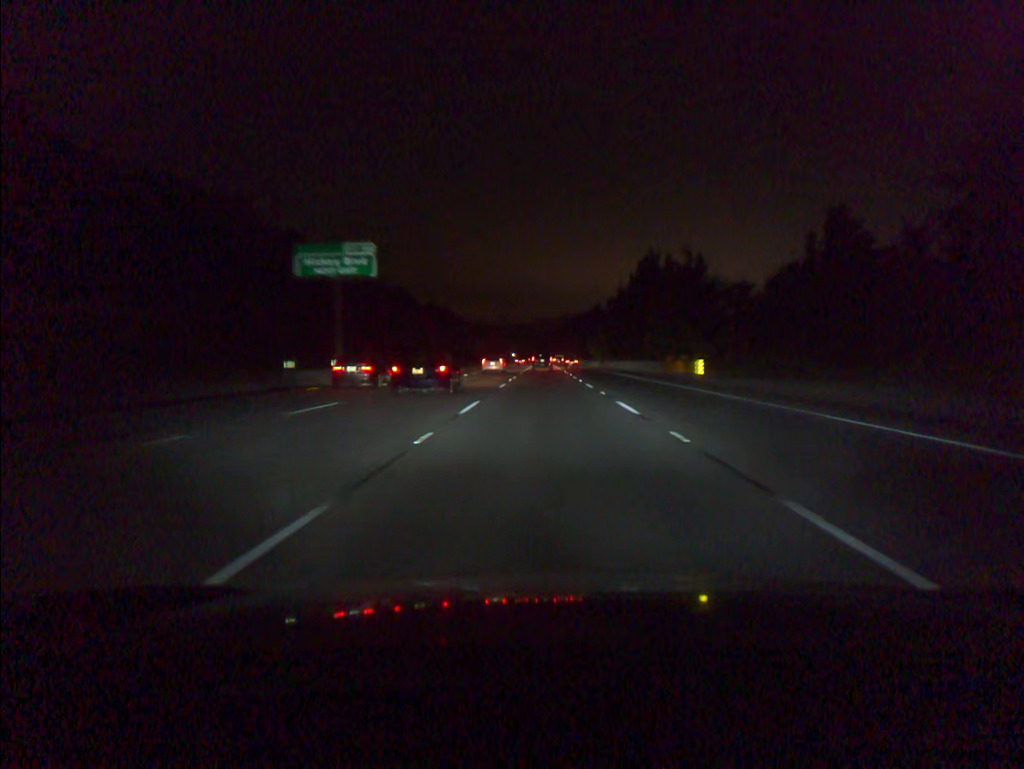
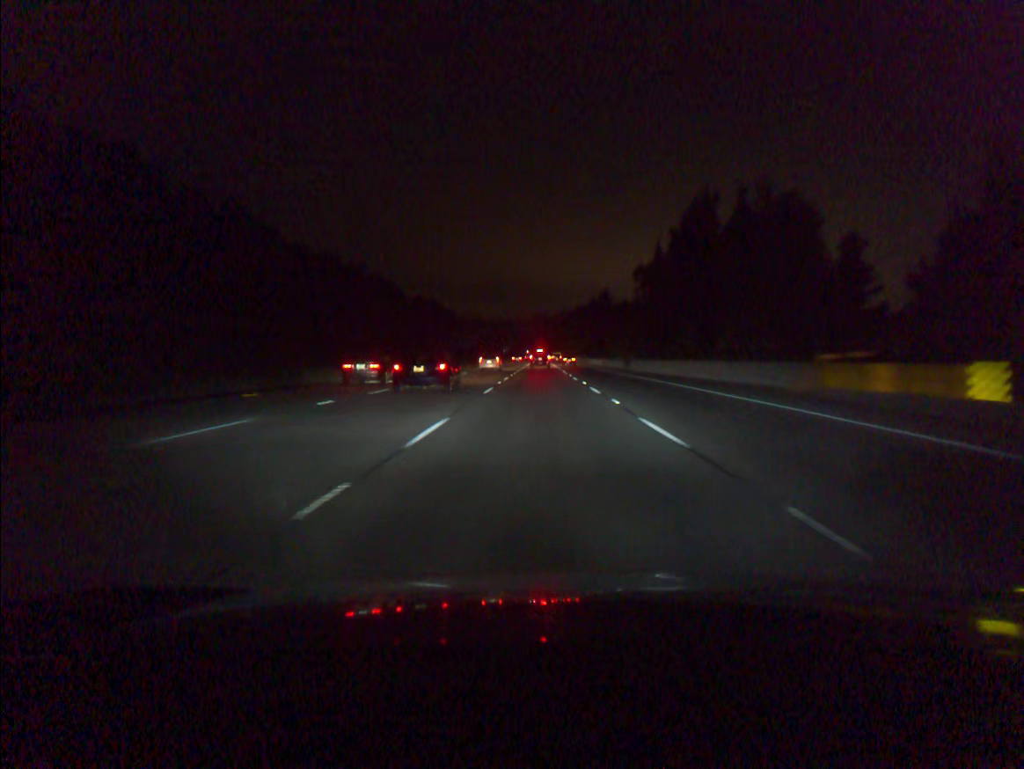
(+0.1, +35.3) m; 0°
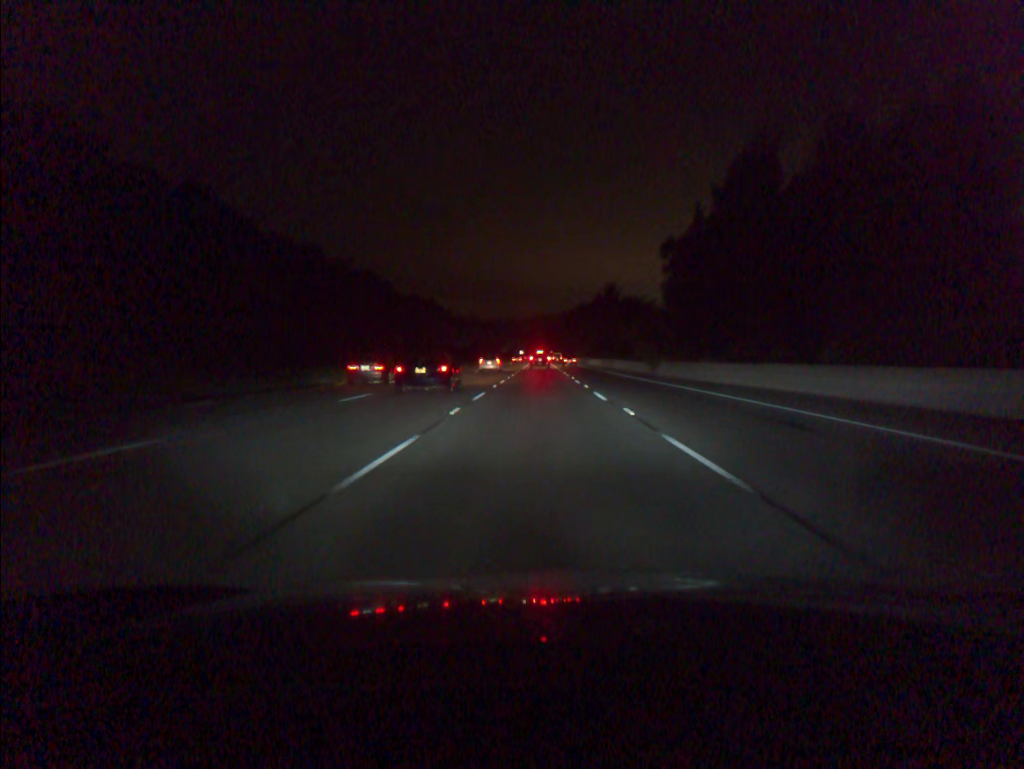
(0.0, +17.9) m; 0°
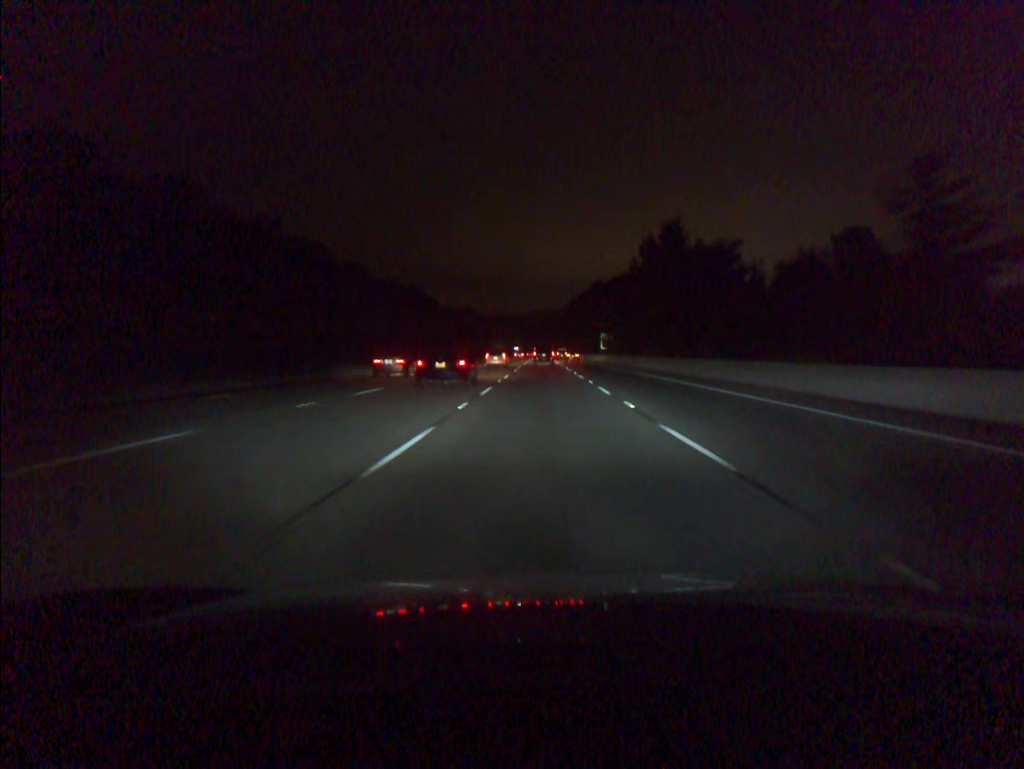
(-0.2, +72.3) m; 0°
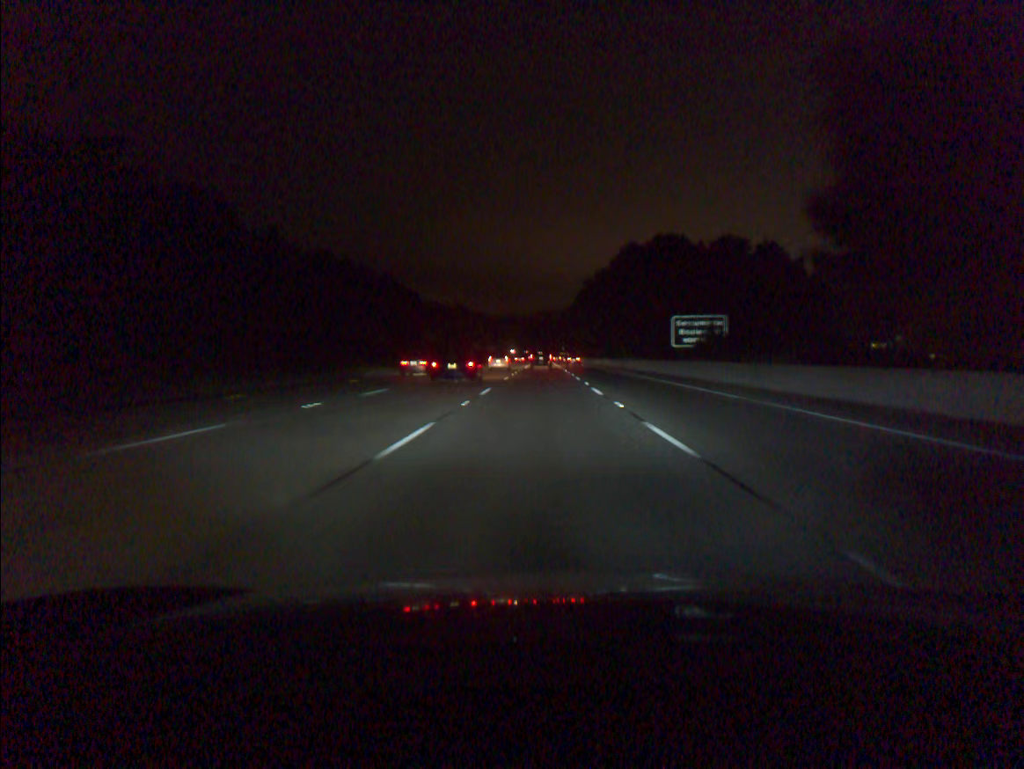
(+0.2, +71.5) m; 0°
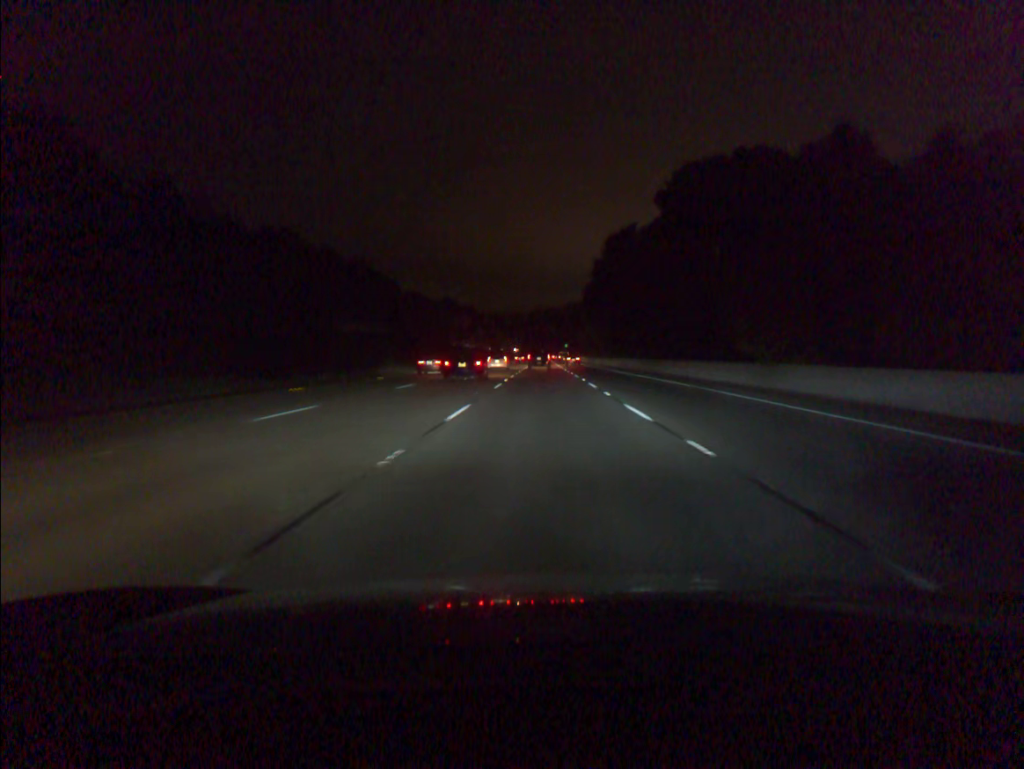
(-0.1, +53.2) m; 0°
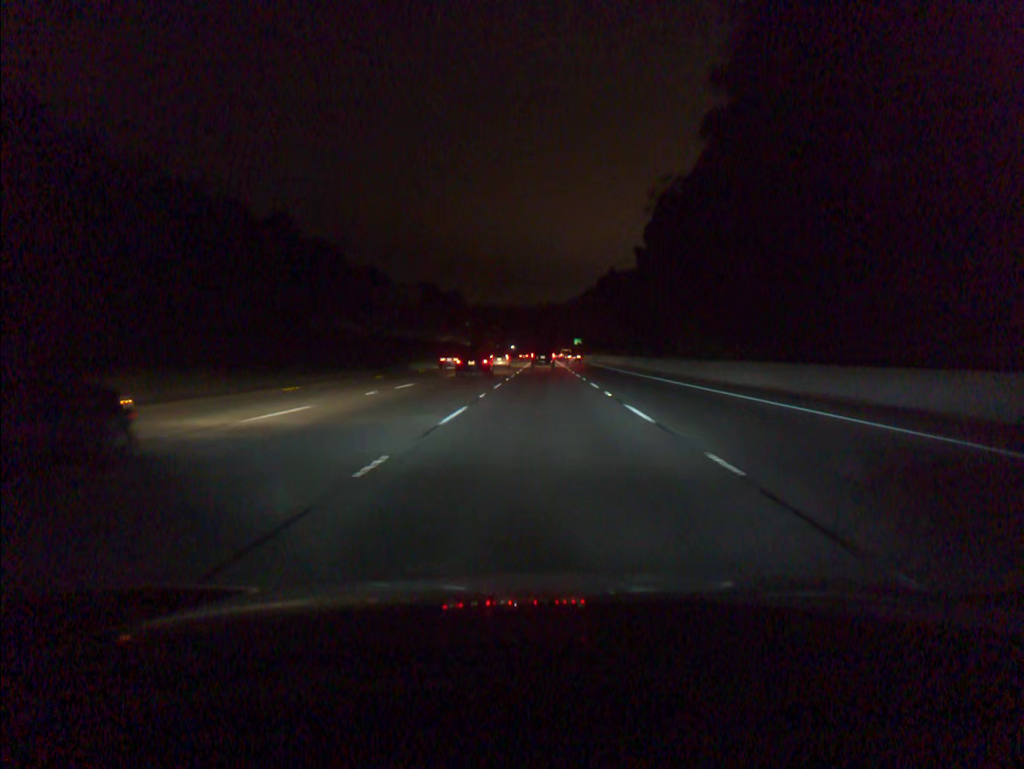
(+0.2, +88.0) m; 0°
